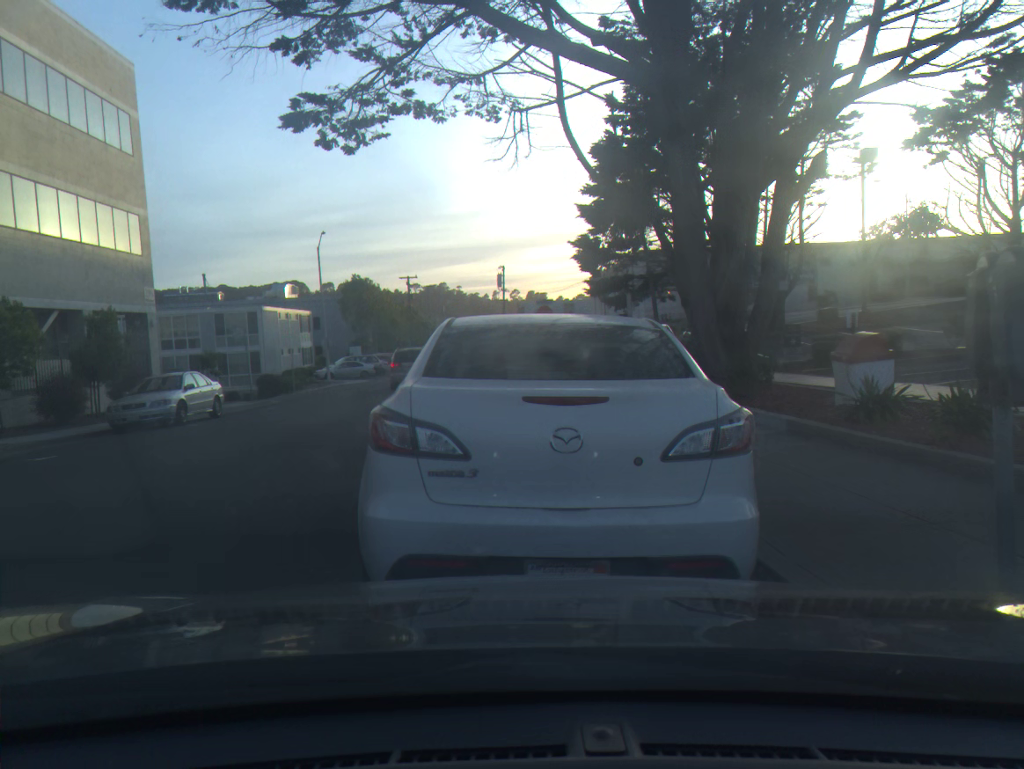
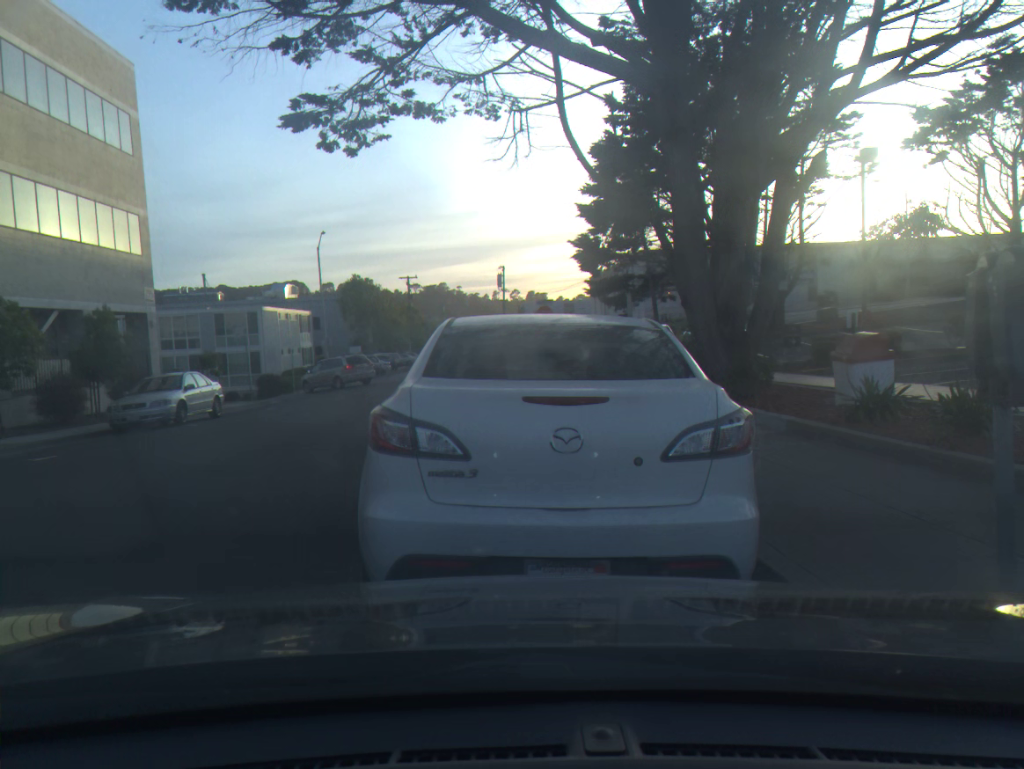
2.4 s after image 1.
(0.0, 0.0) m; 0°
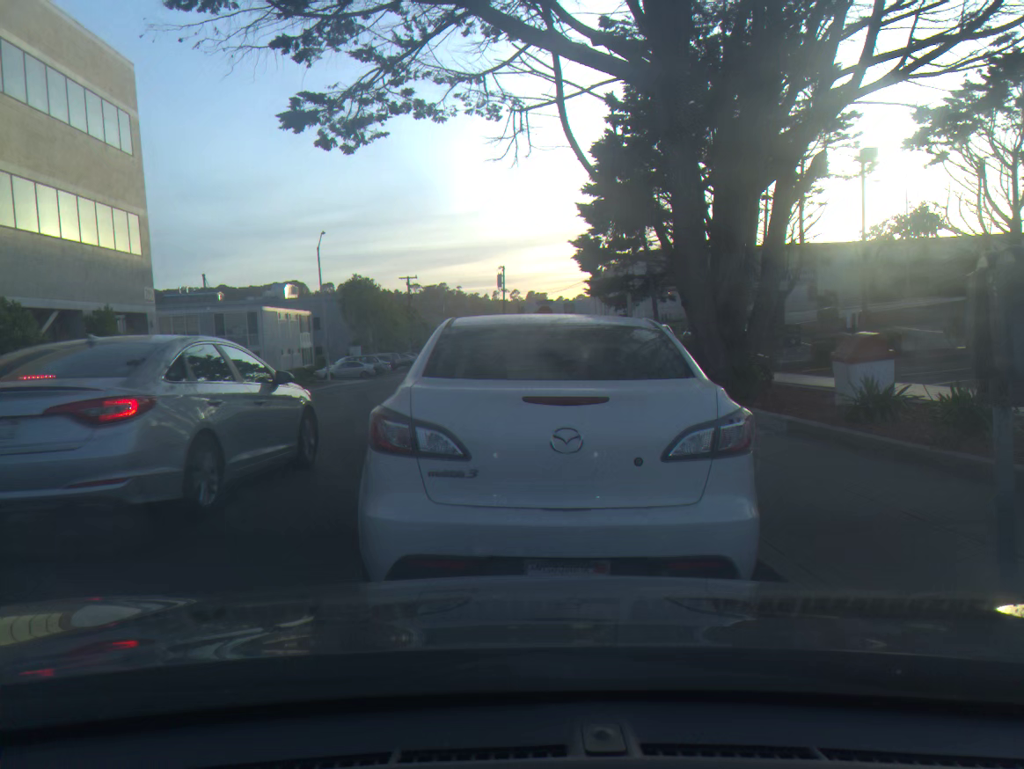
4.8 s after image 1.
(0.0, 0.0) m; 0°
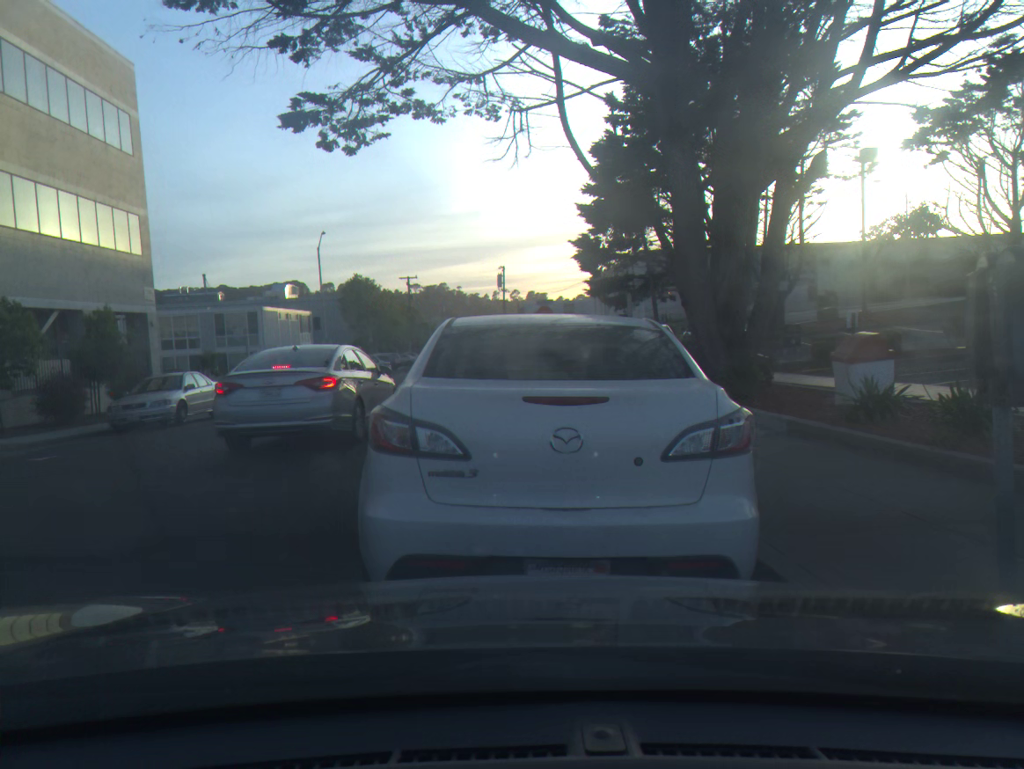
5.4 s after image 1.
(0.0, 0.0) m; 0°
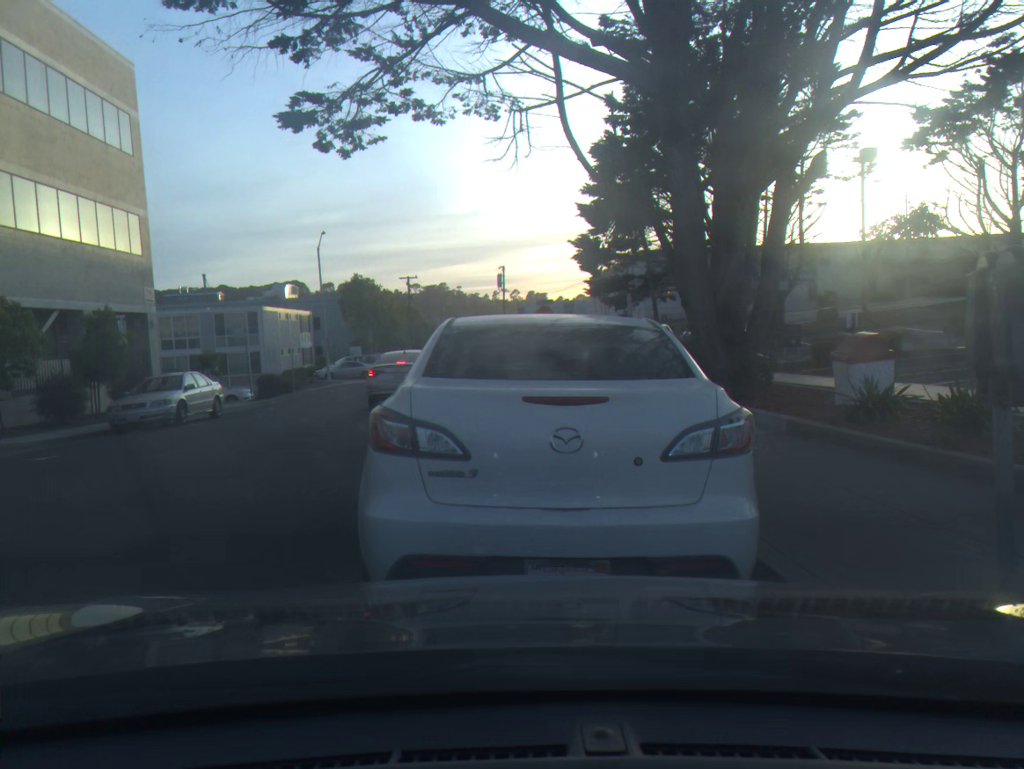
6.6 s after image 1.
(0.0, 0.0) m; 0°
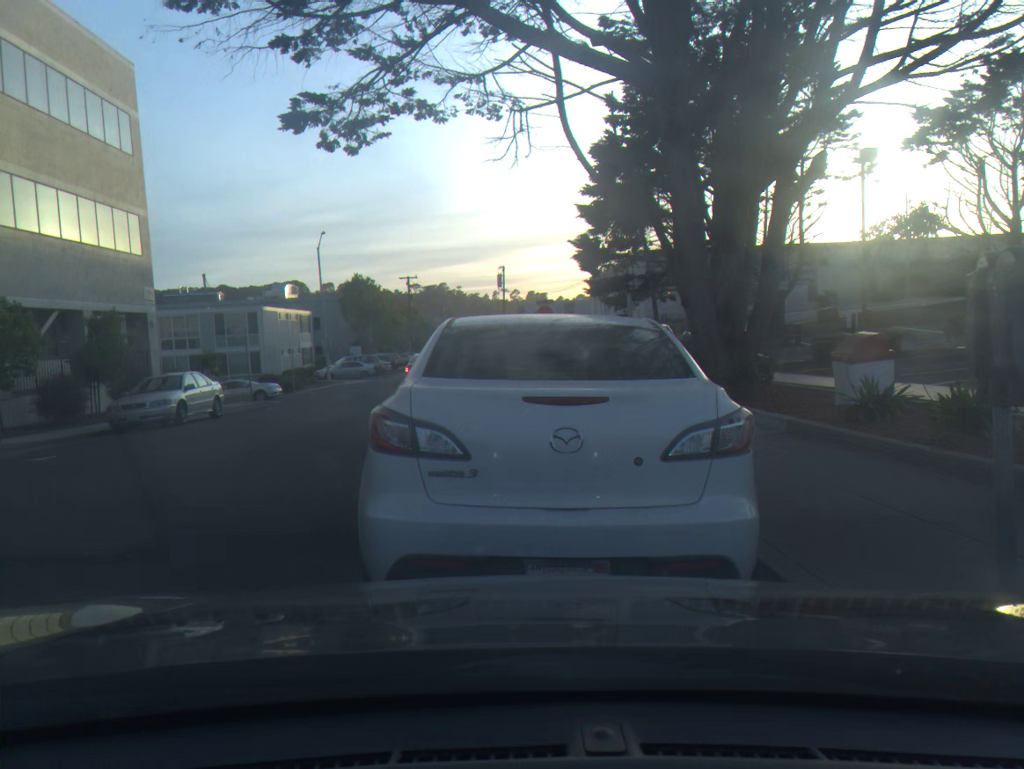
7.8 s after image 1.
(0.0, 0.0) m; 0°
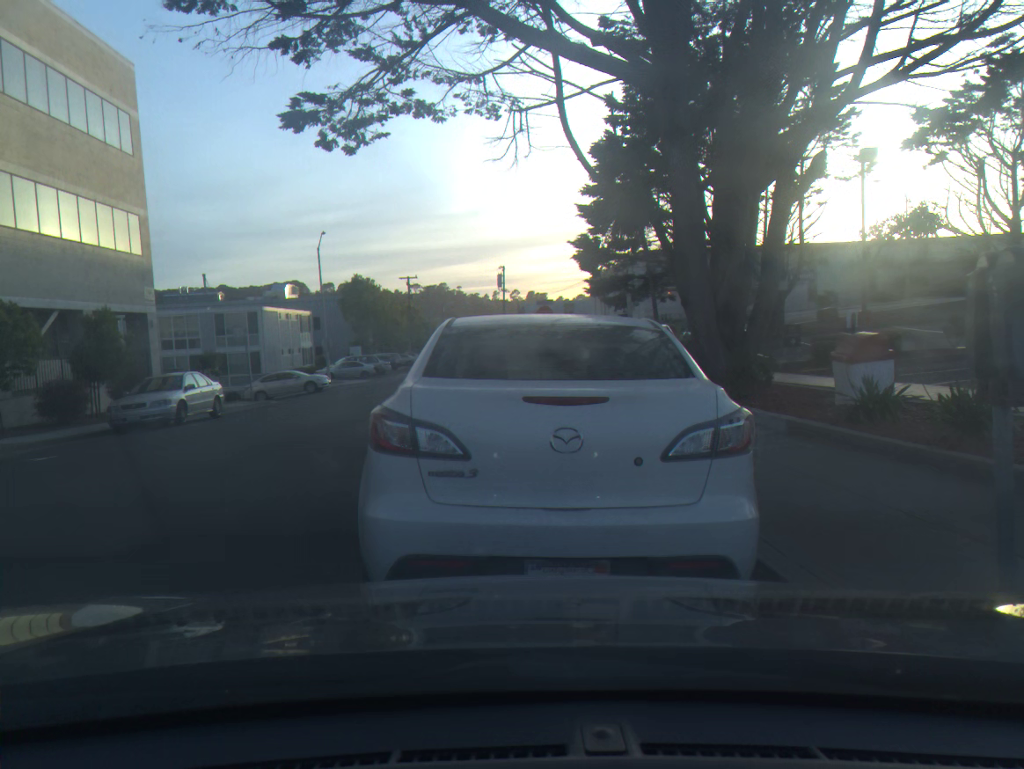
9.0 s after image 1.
(0.0, 0.0) m; 0°
